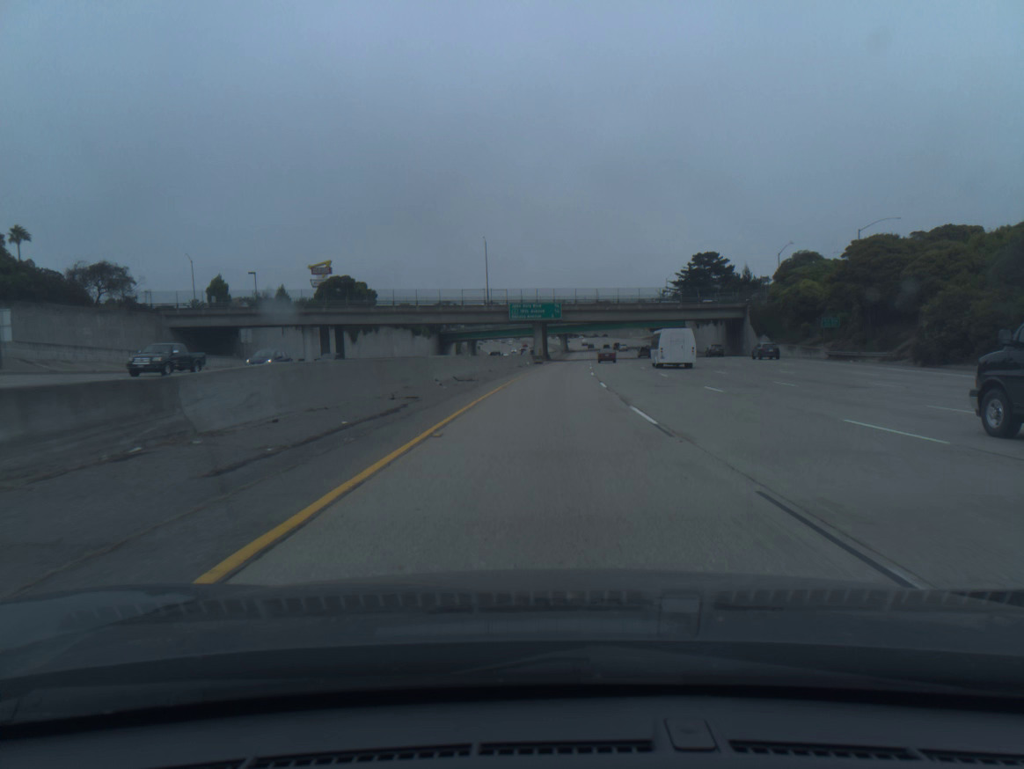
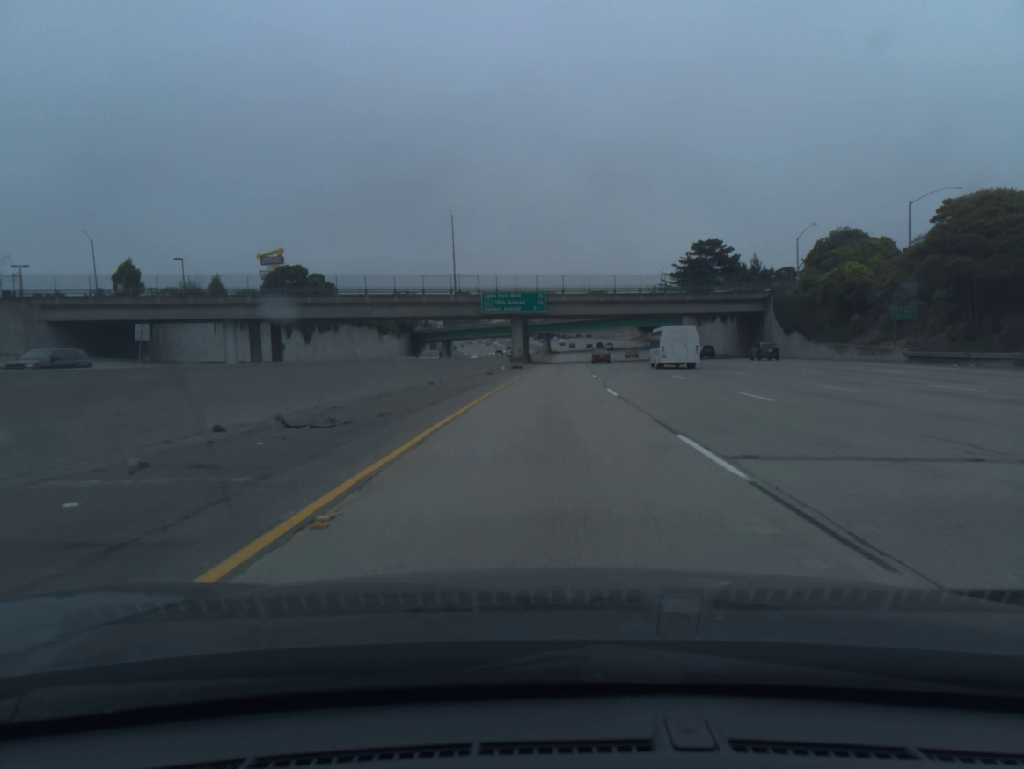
(+0.2, +20.3) m; +1°
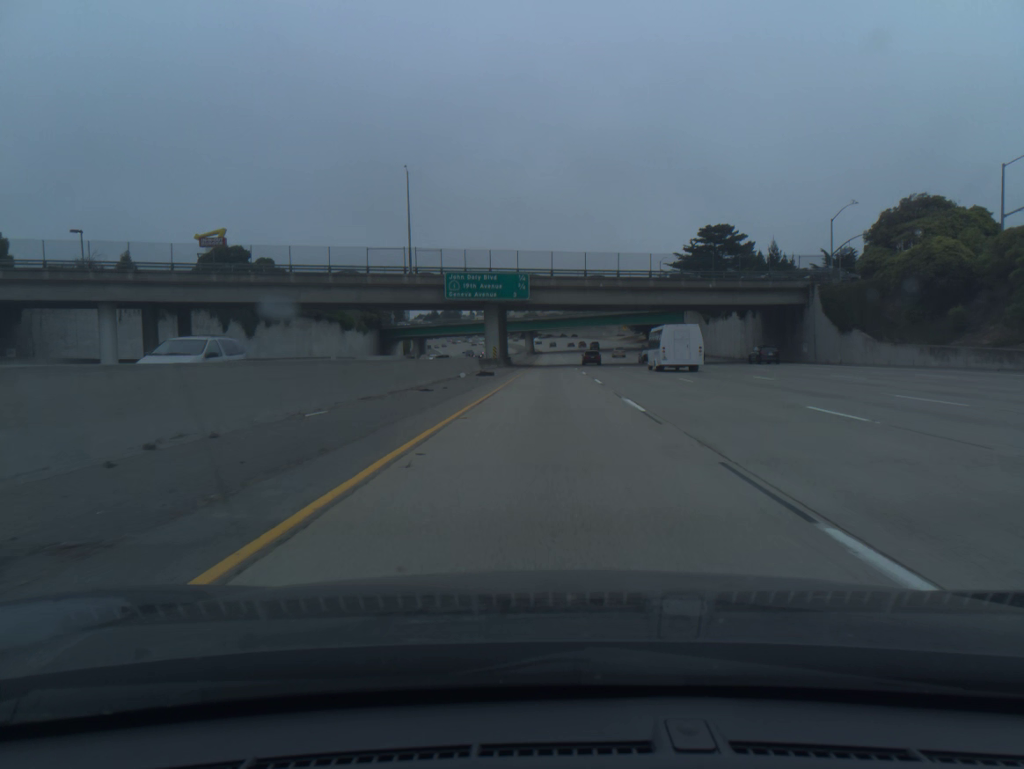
(+0.2, +20.4) m; +1°
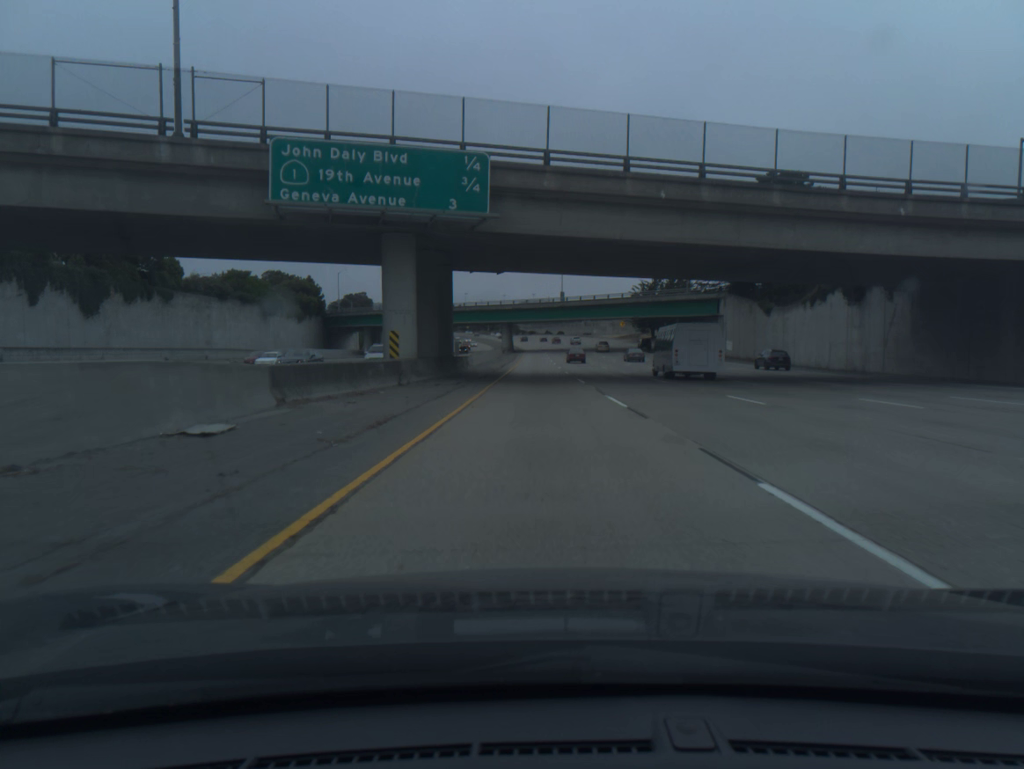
(+0.6, +40.8) m; +1°
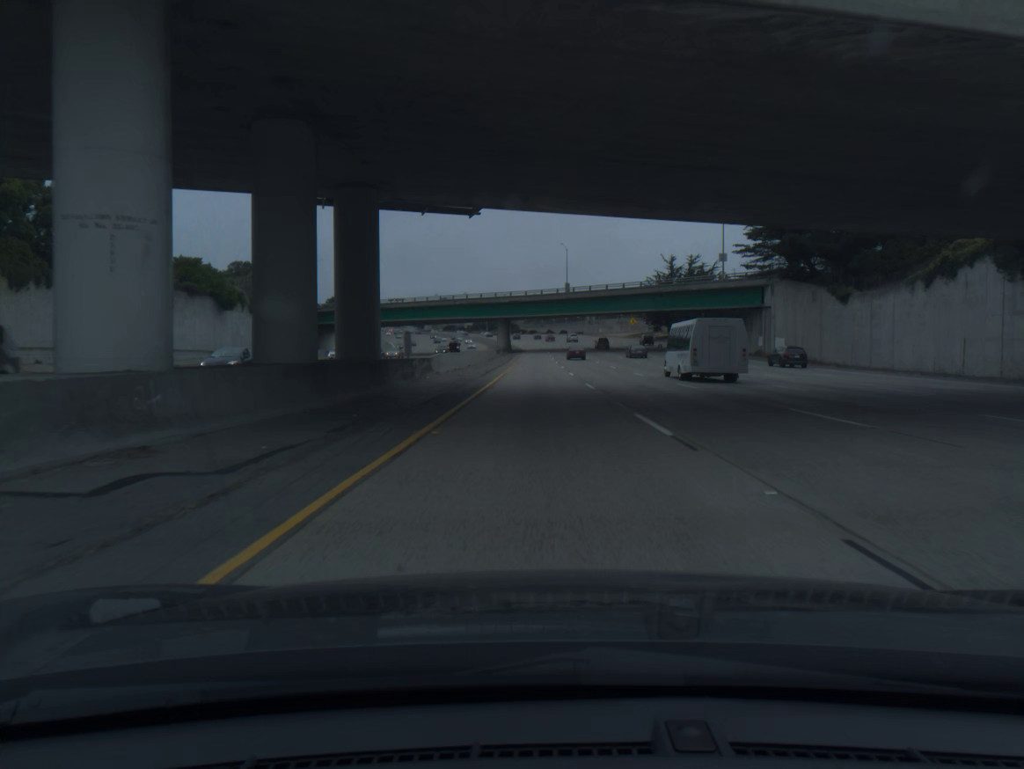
(0.0, +20.4) m; 0°
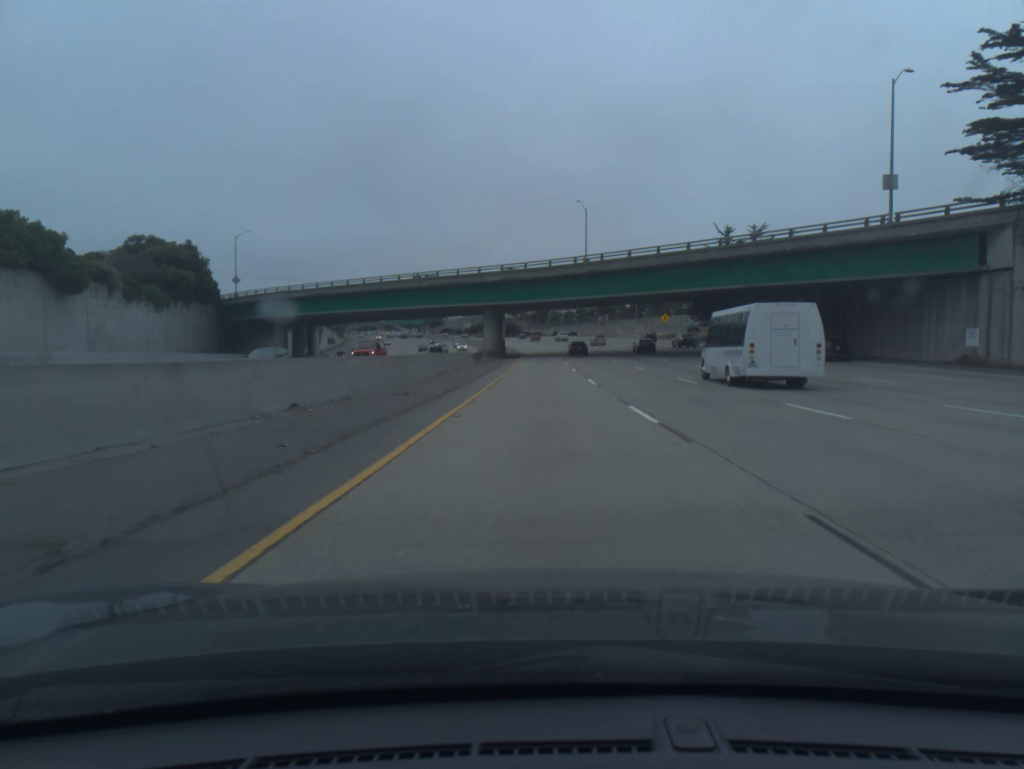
(-0.1, +41.0) m; 0°
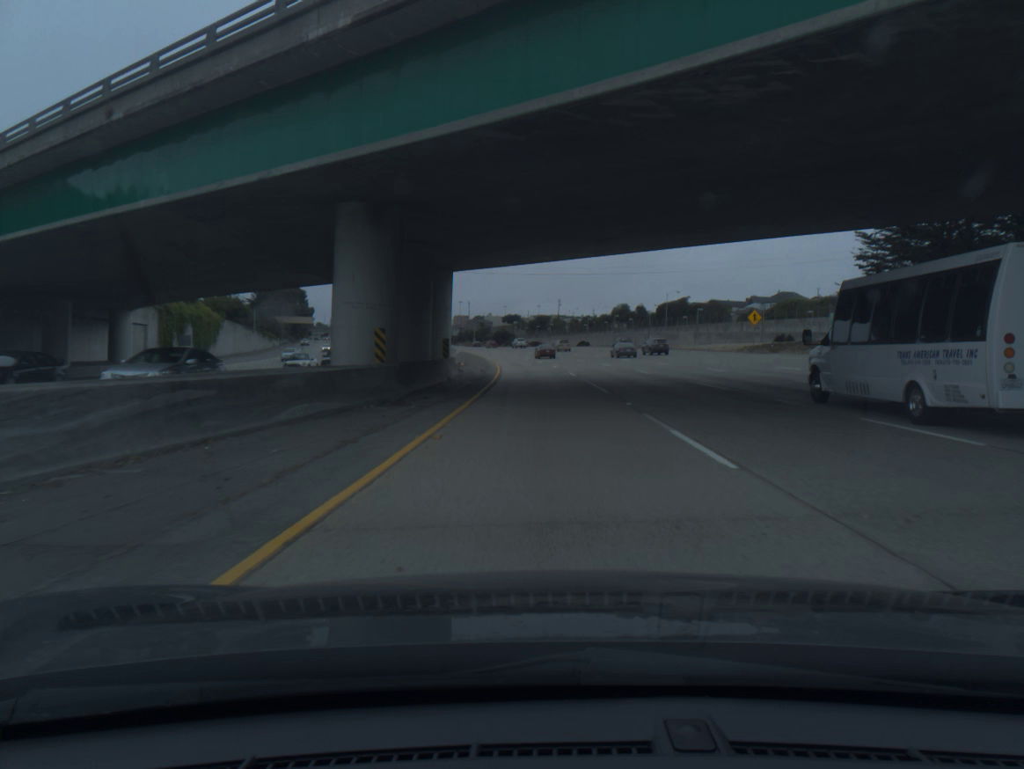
(+0.1, +61.4) m; 0°
